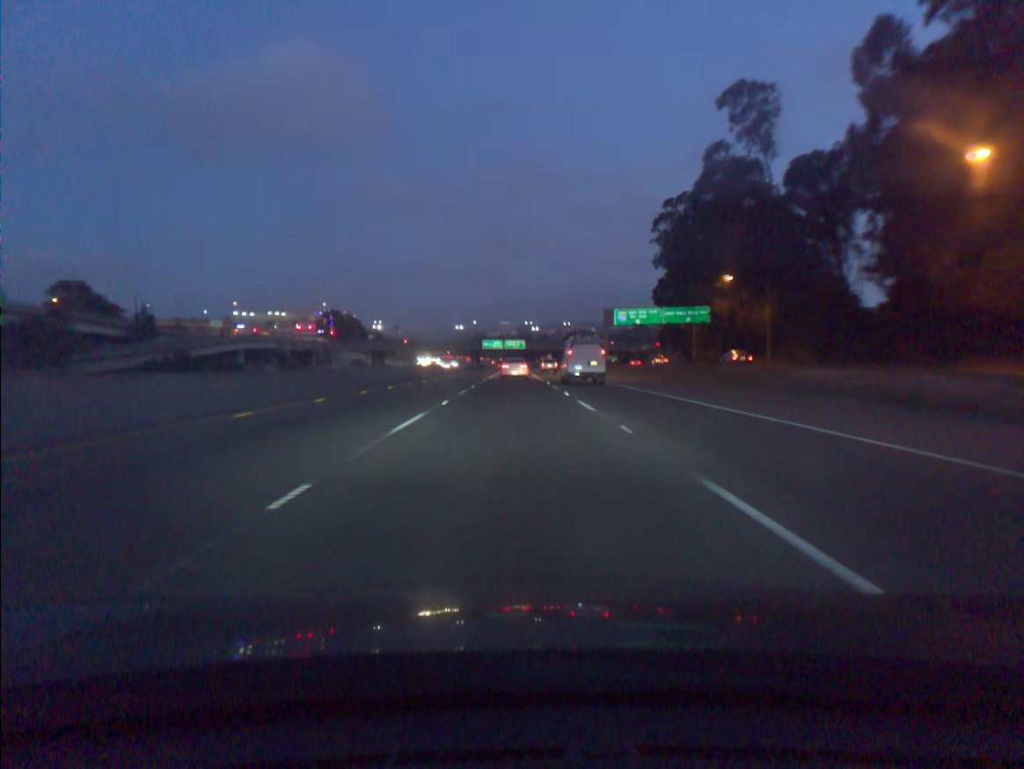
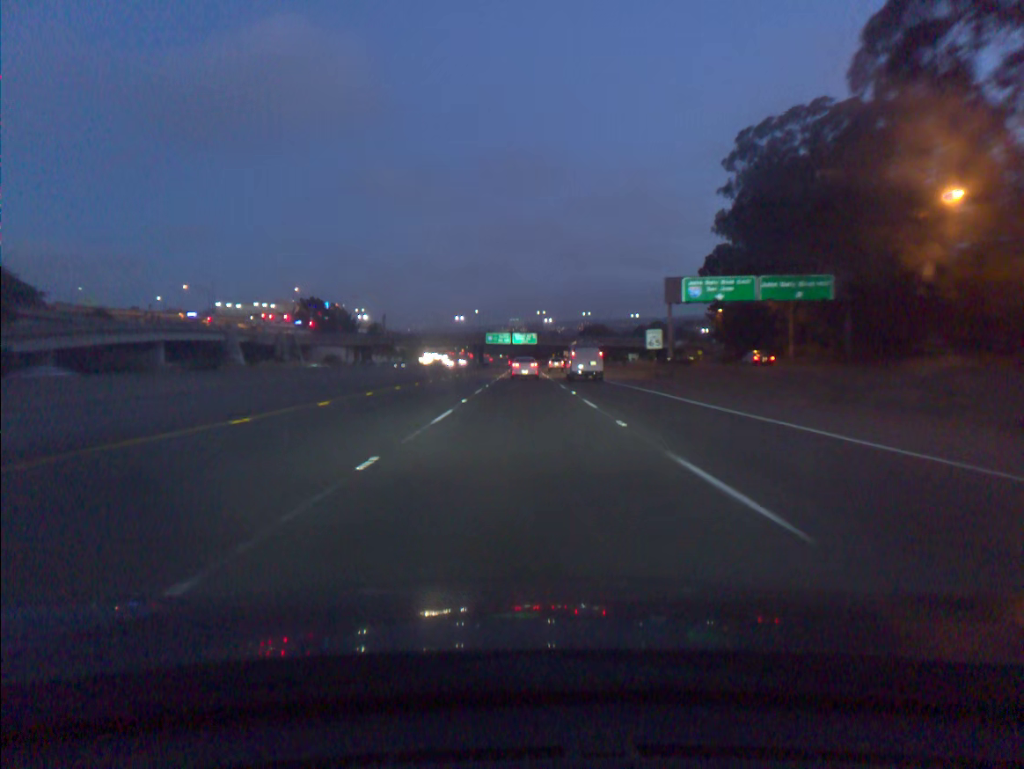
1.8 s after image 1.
(-0.3, +41.8) m; -1°
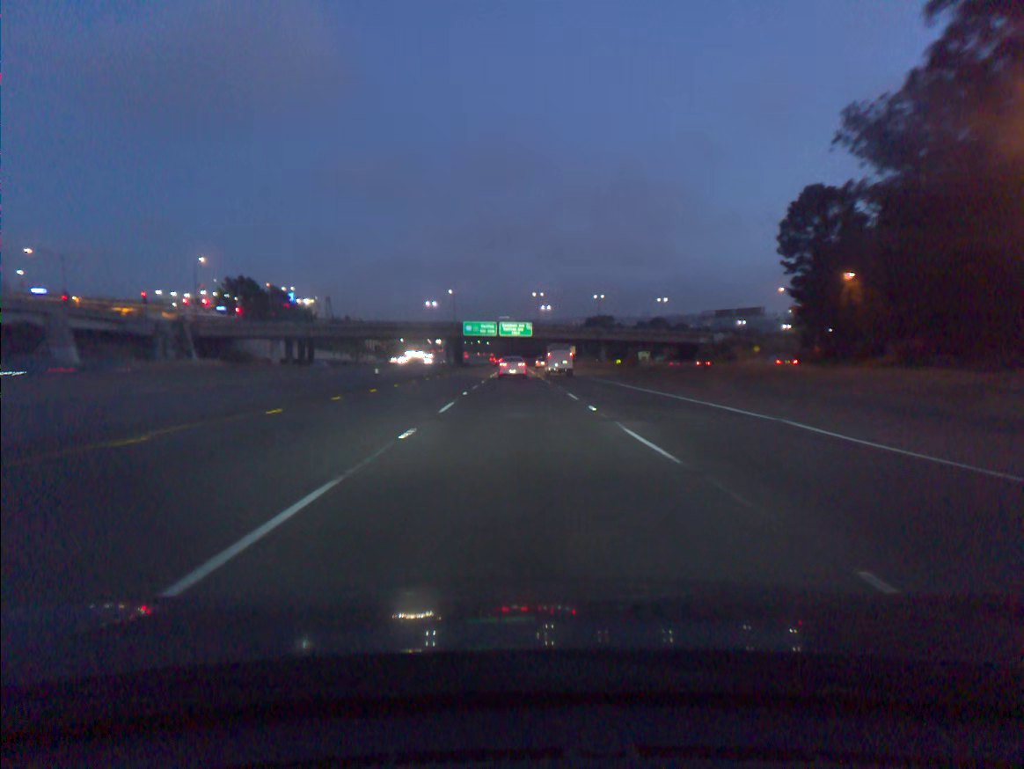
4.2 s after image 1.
(+0.4, +55.7) m; +1°
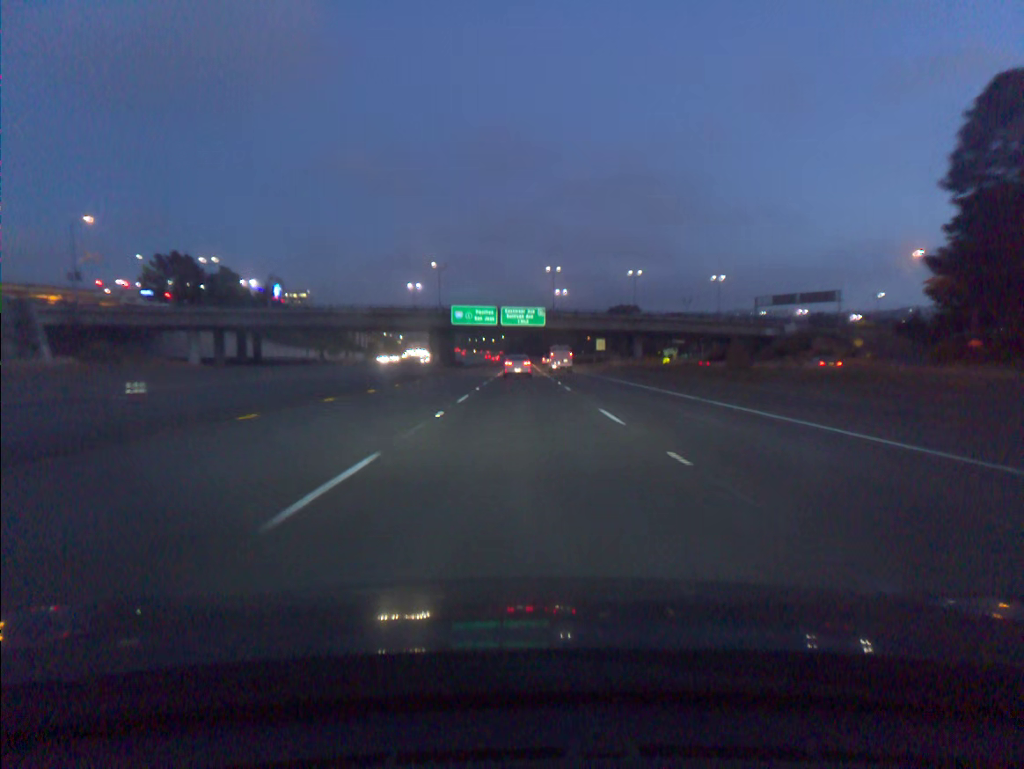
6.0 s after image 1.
(-0.1, +41.7) m; 0°
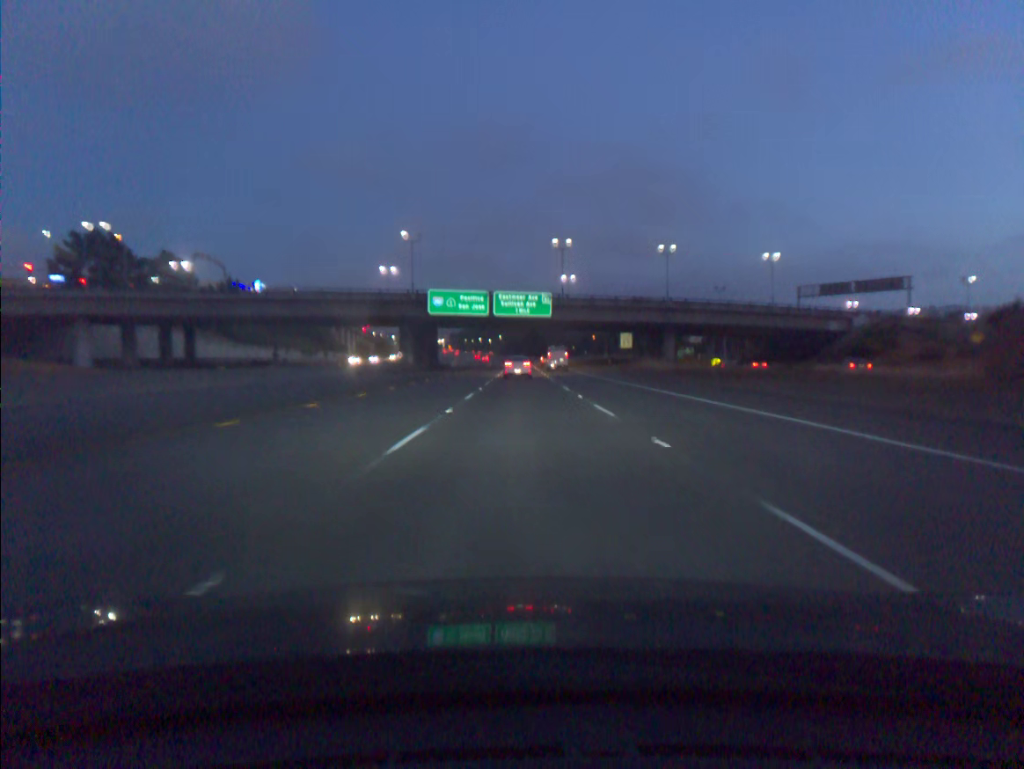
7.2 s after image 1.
(0.0, +27.7) m; 0°
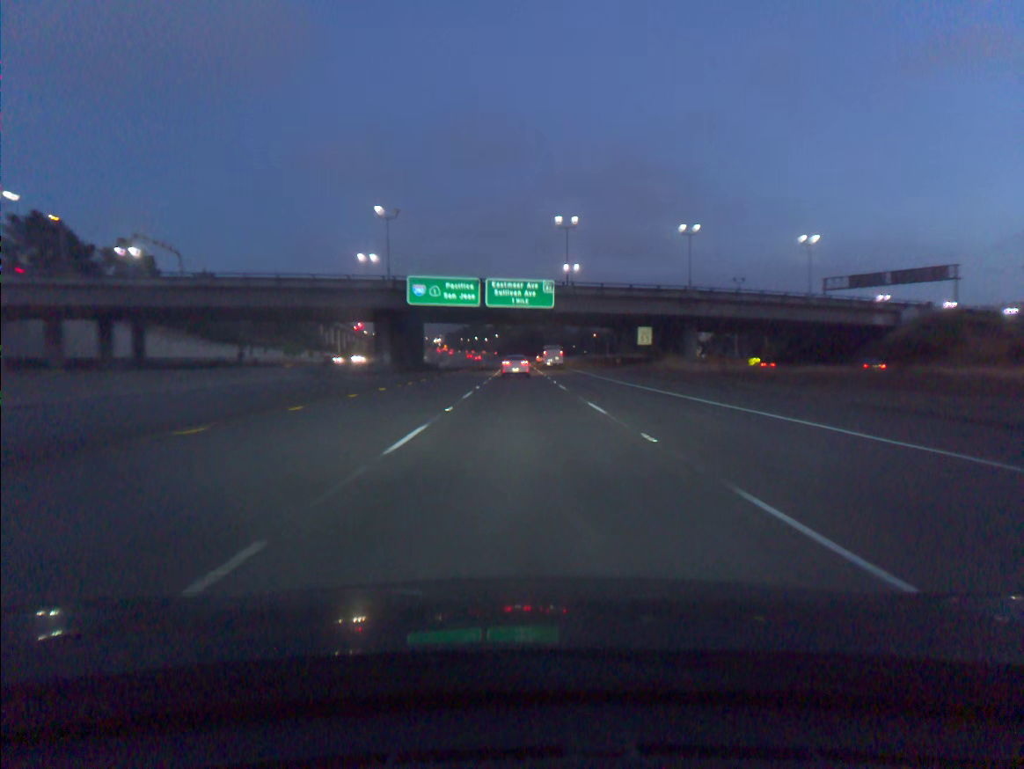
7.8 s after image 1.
(0.0, +13.9) m; 0°
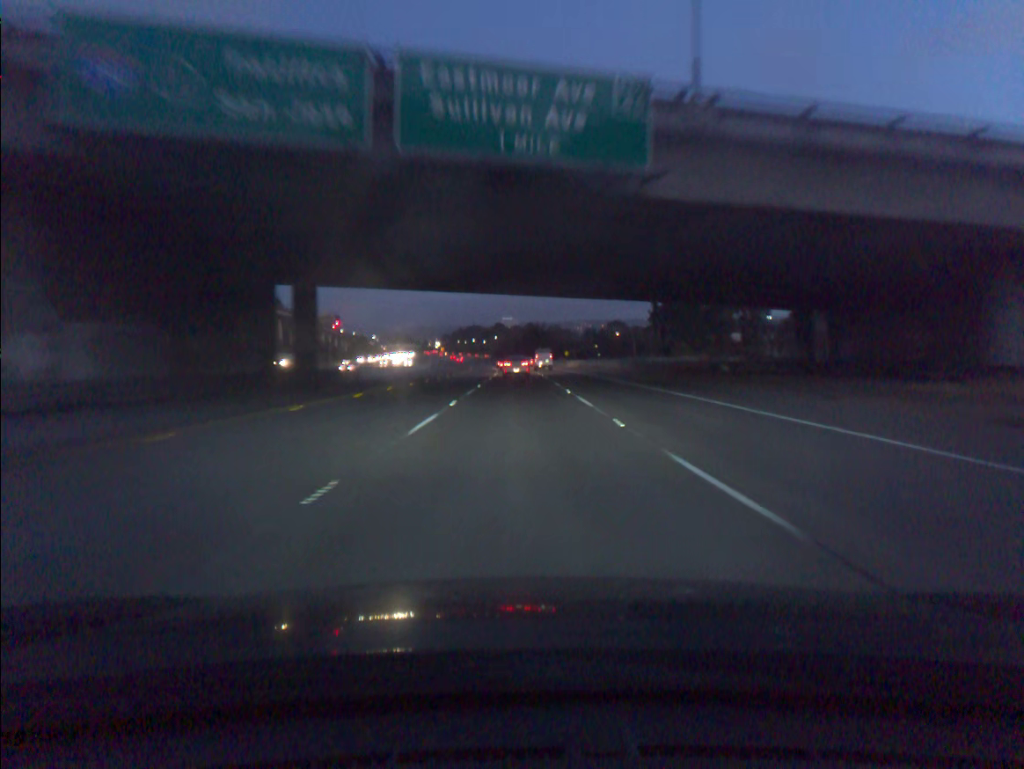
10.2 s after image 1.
(+0.1, +55.4) m; 0°
